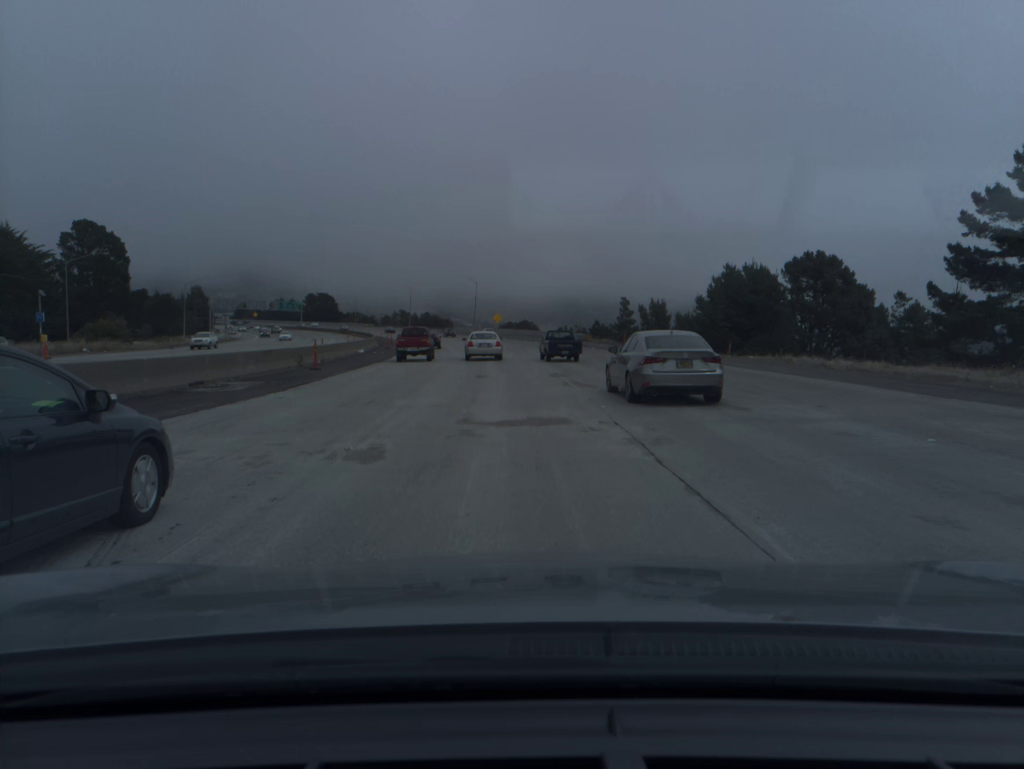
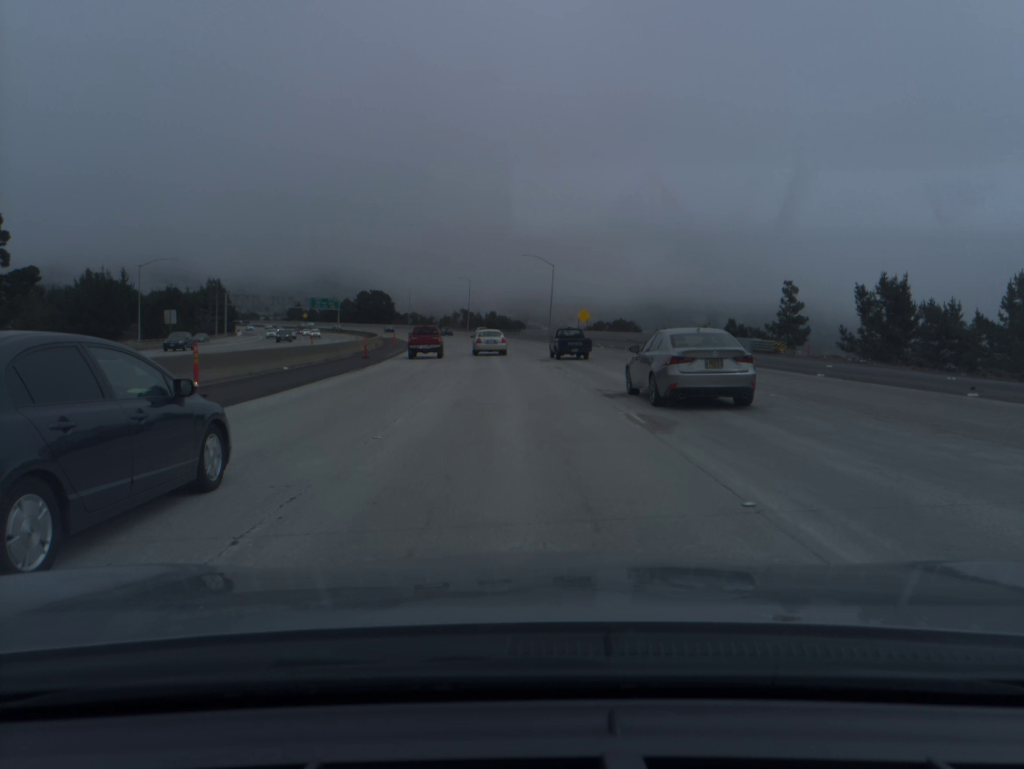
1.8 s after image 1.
(-2.6, +51.1) m; -6°
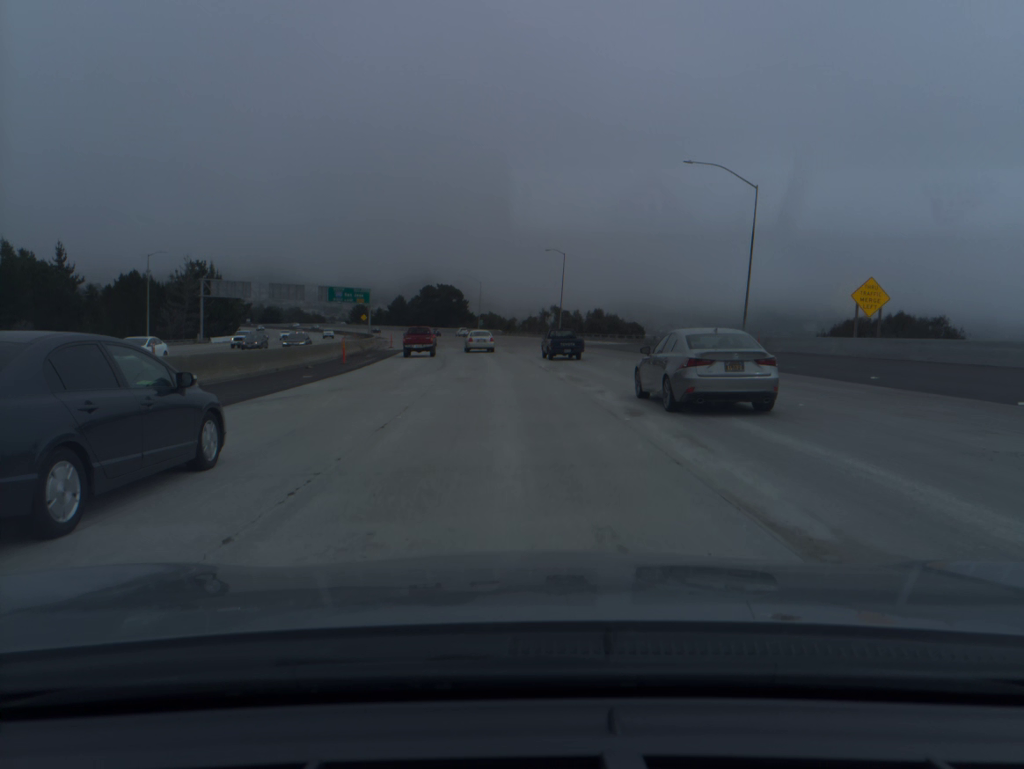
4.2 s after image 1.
(-4.1, +68.6) m; -7°
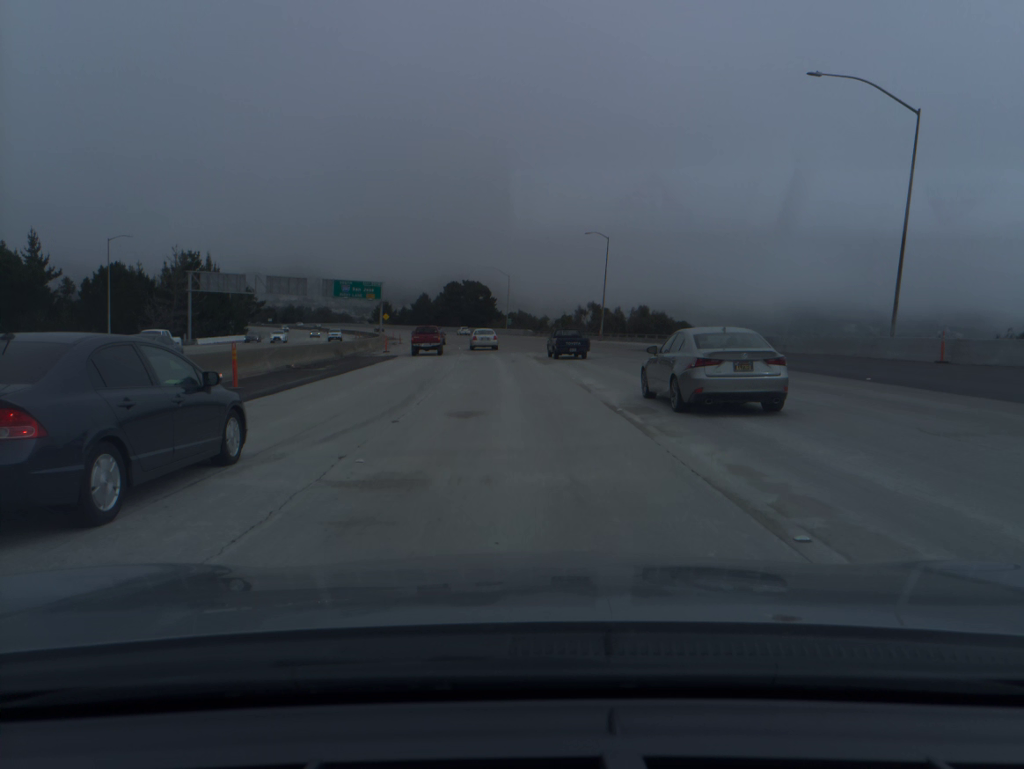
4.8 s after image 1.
(-0.3, +17.2) m; -2°
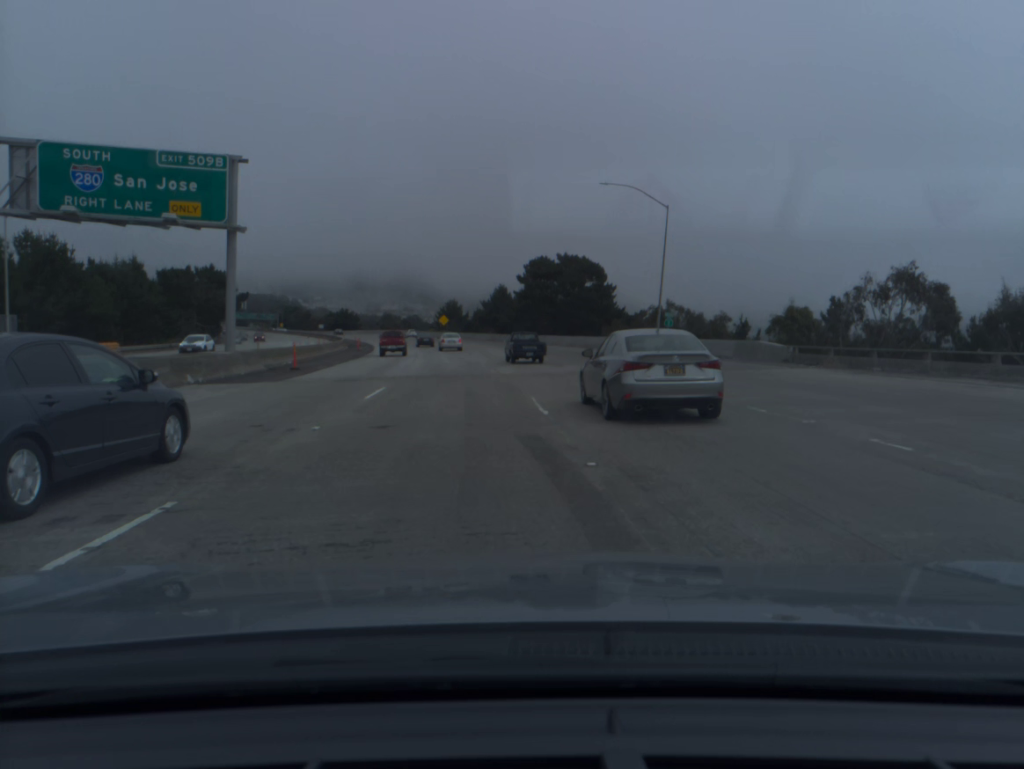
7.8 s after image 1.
(-5.4, +86.4) m; -7°
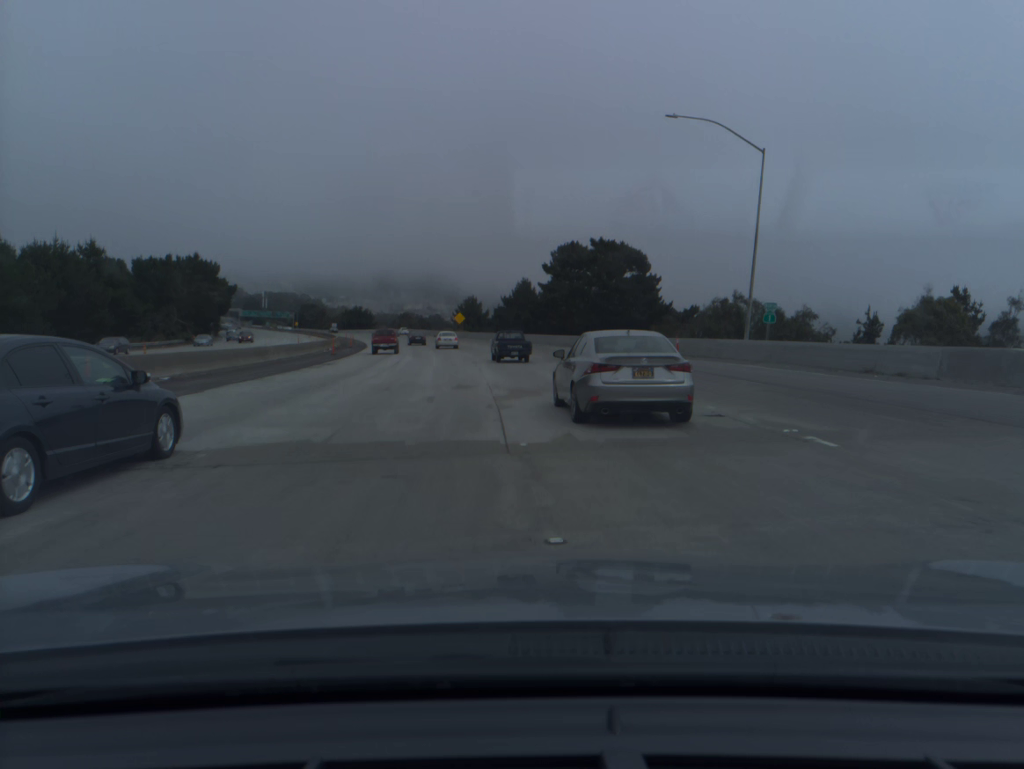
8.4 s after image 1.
(-0.2, +17.6) m; -2°
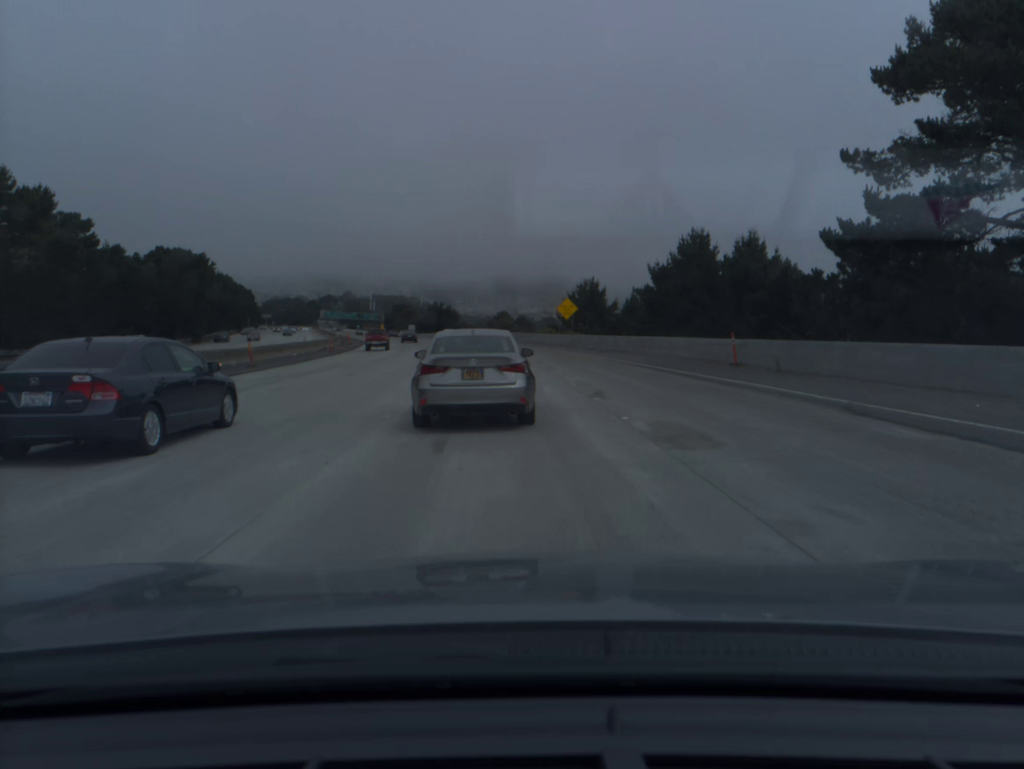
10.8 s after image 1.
(-4.6, +69.9) m; -8°
